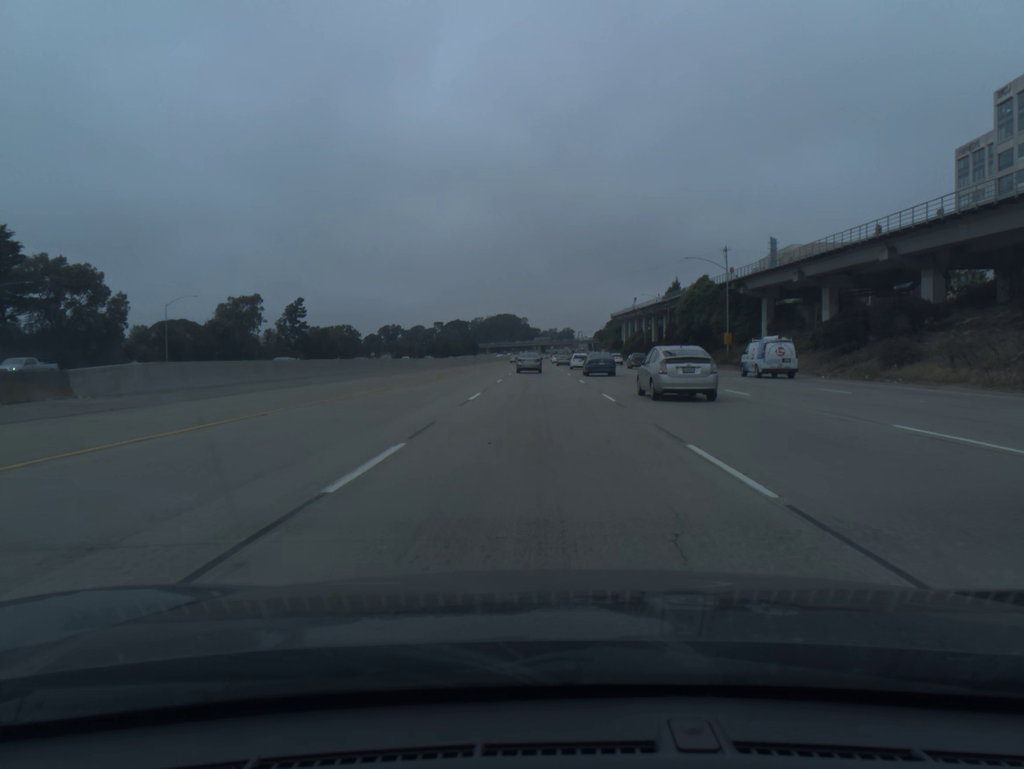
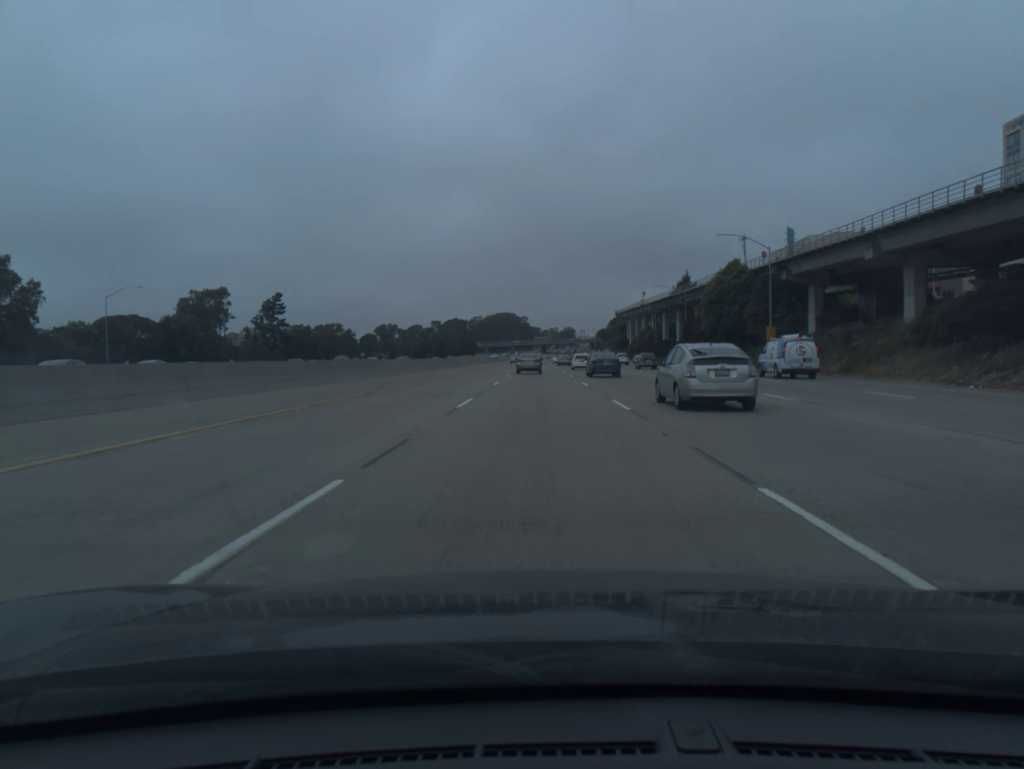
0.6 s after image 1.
(0.0, +17.5) m; 0°
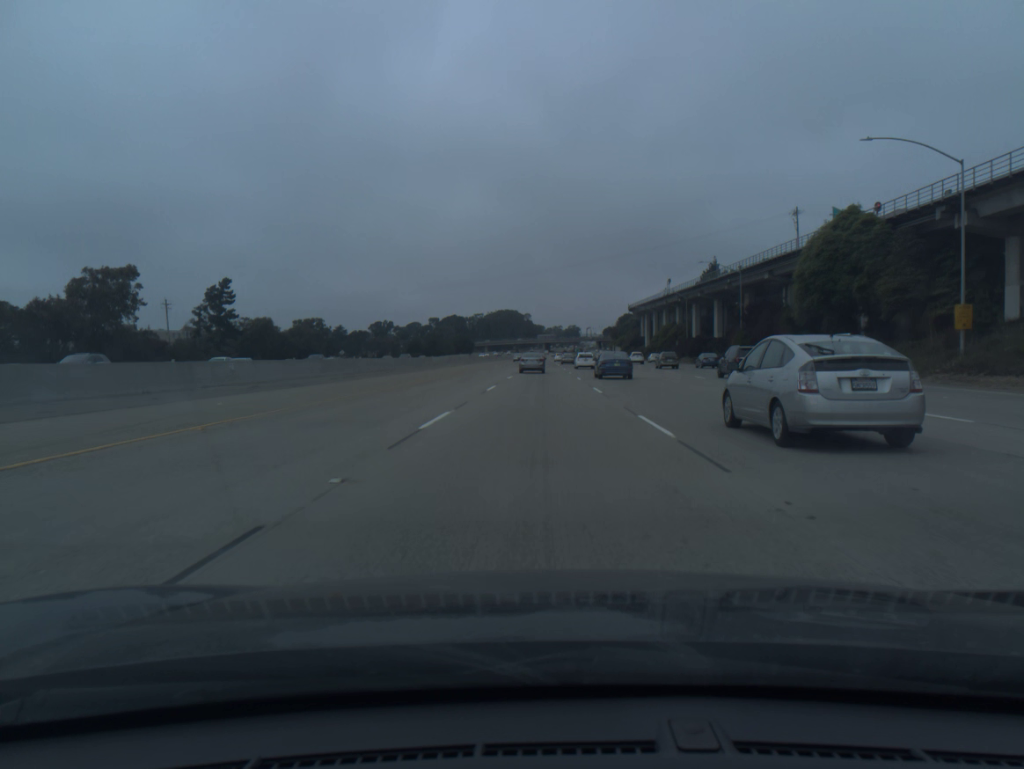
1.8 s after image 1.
(0.0, +34.9) m; 0°
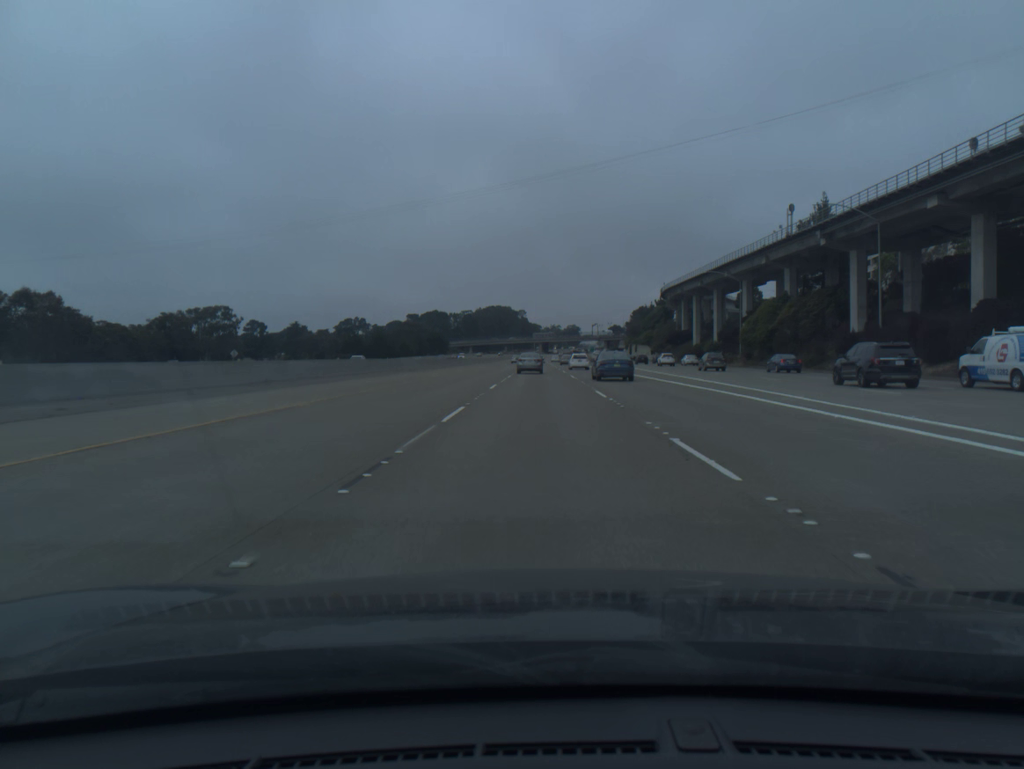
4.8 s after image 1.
(+0.2, +85.9) m; 0°
